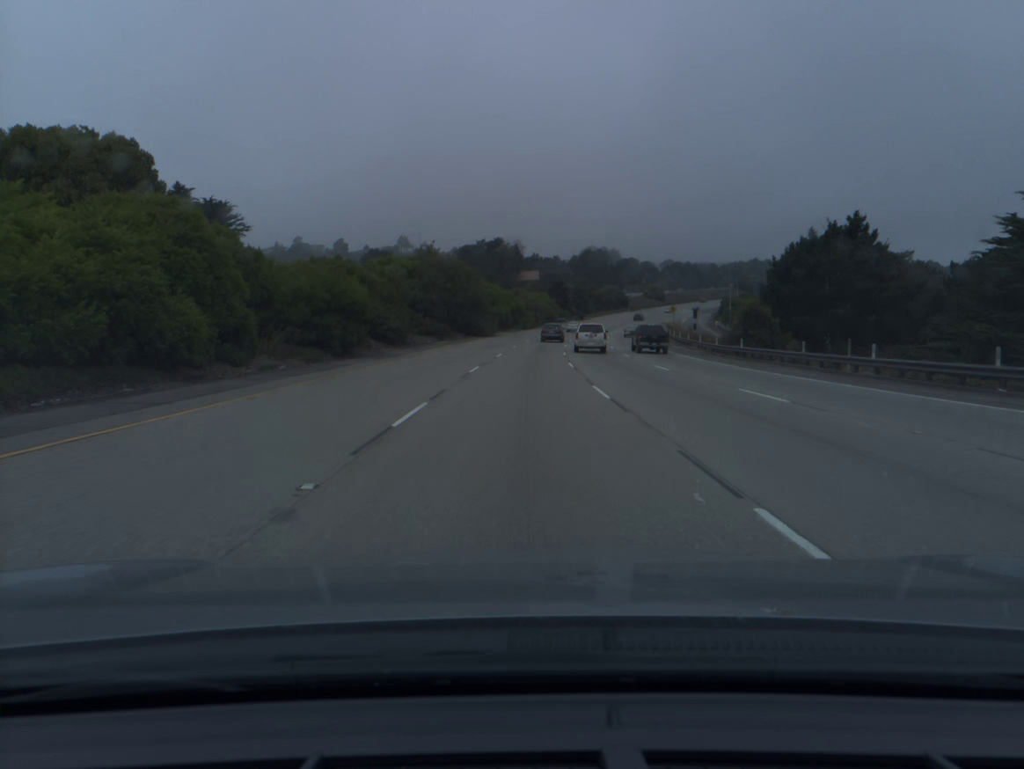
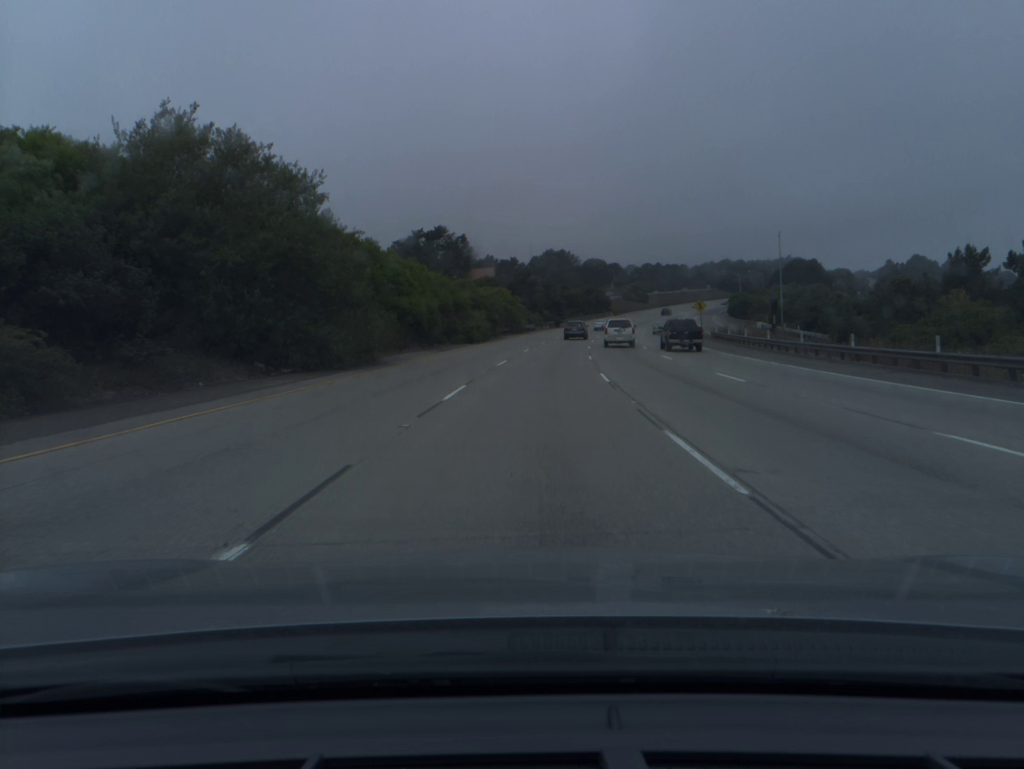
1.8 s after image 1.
(+1.0, +53.9) m; +3°
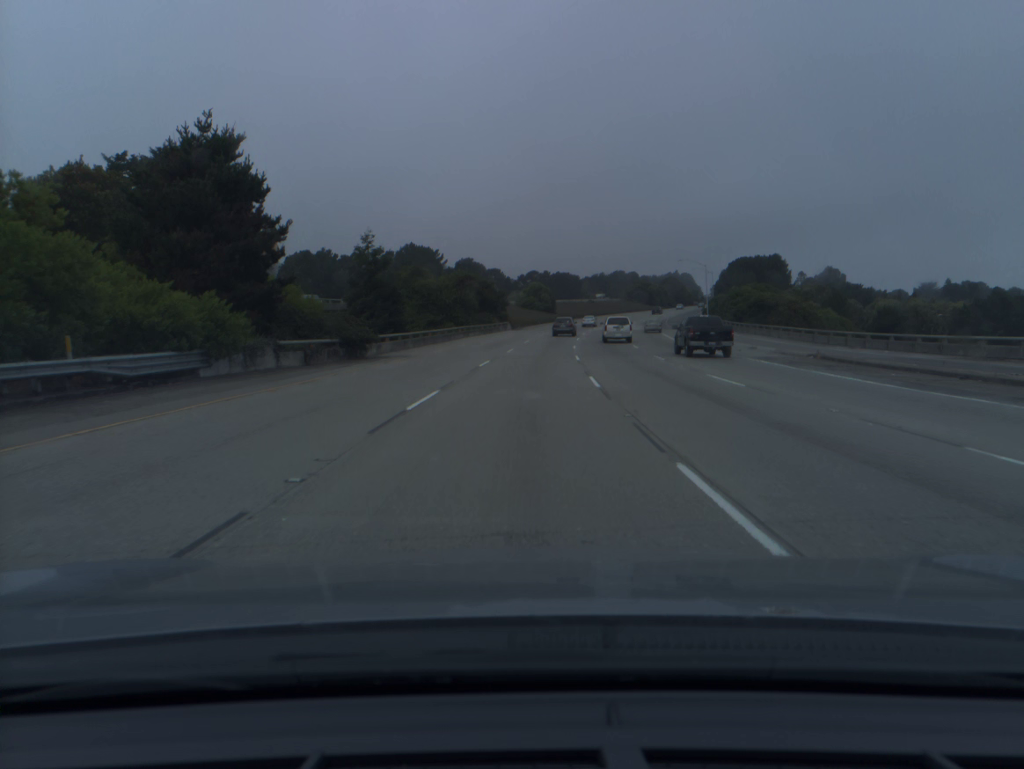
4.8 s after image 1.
(+7.2, +89.6) m; +9°
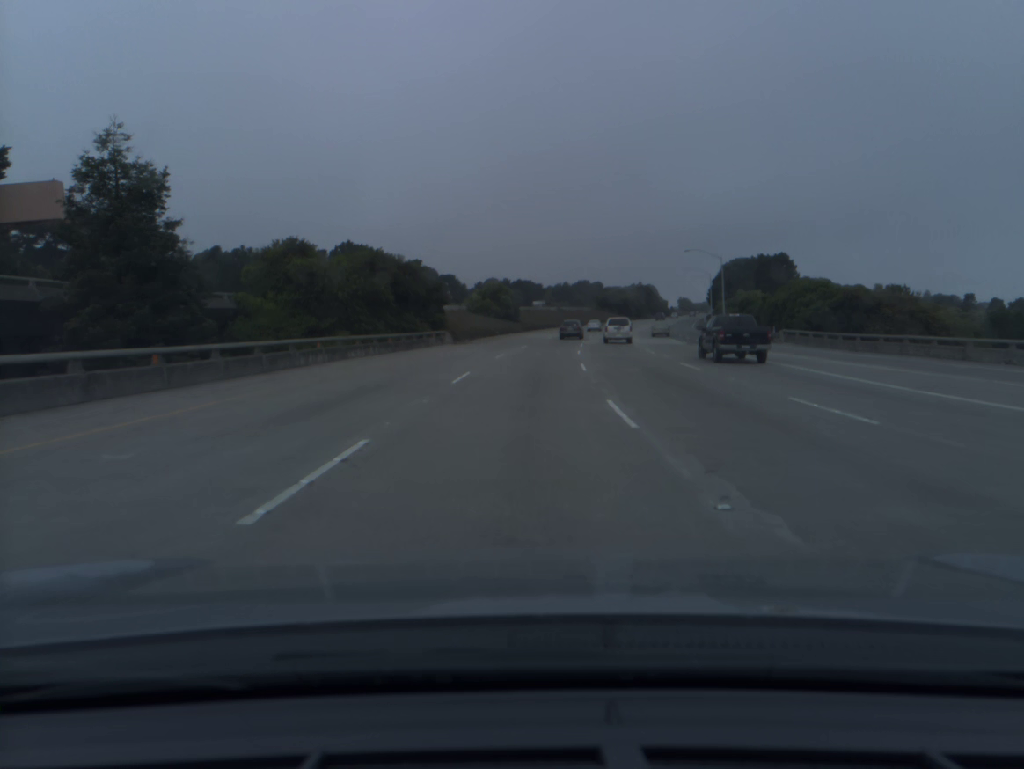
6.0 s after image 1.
(+0.9, +36.0) m; +3°
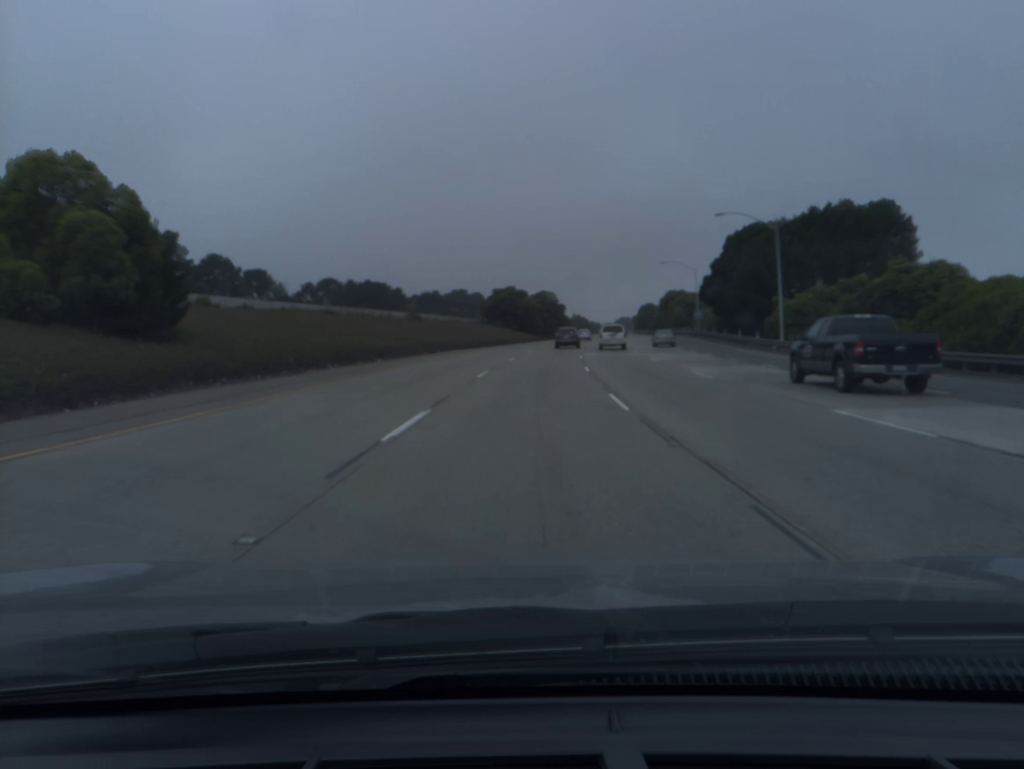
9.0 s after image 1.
(+6.7, +89.2) m; +9°
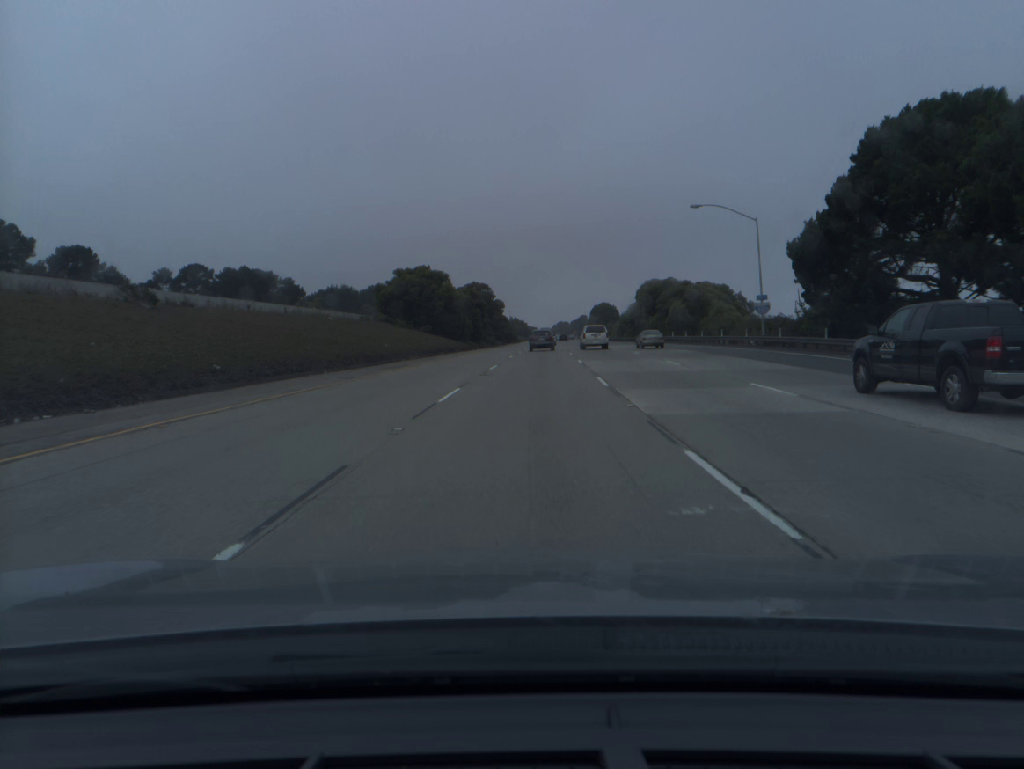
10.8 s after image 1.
(+2.2, +53.1) m; +5°
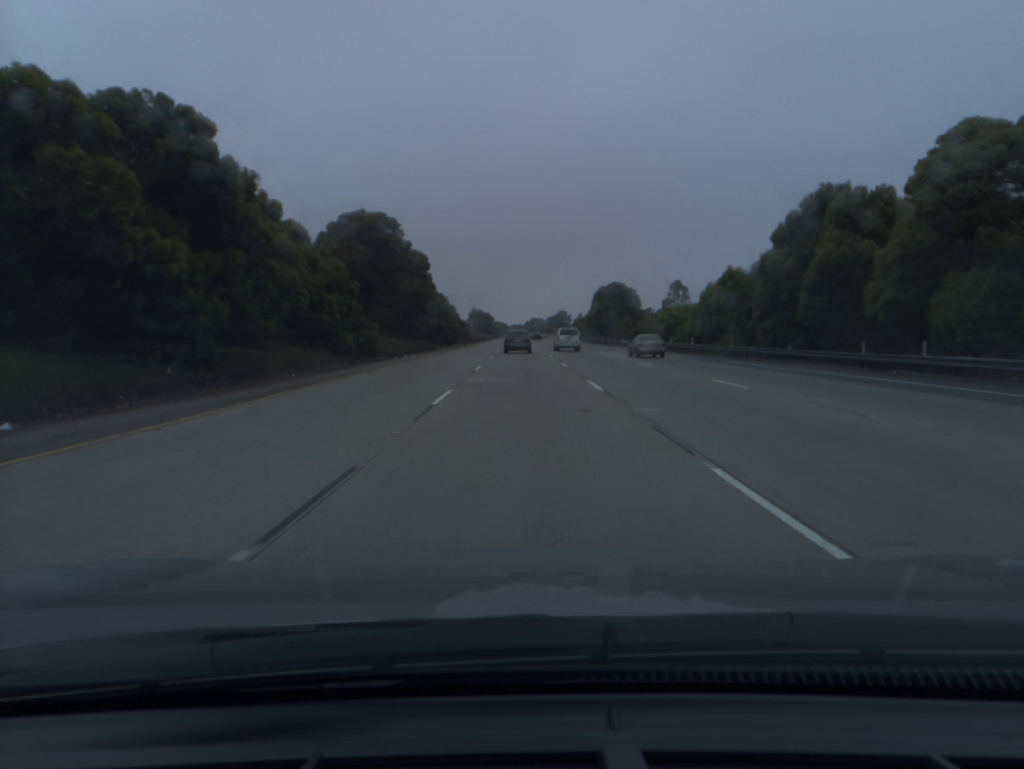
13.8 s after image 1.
(+2.7, +88.1) m; +2°
